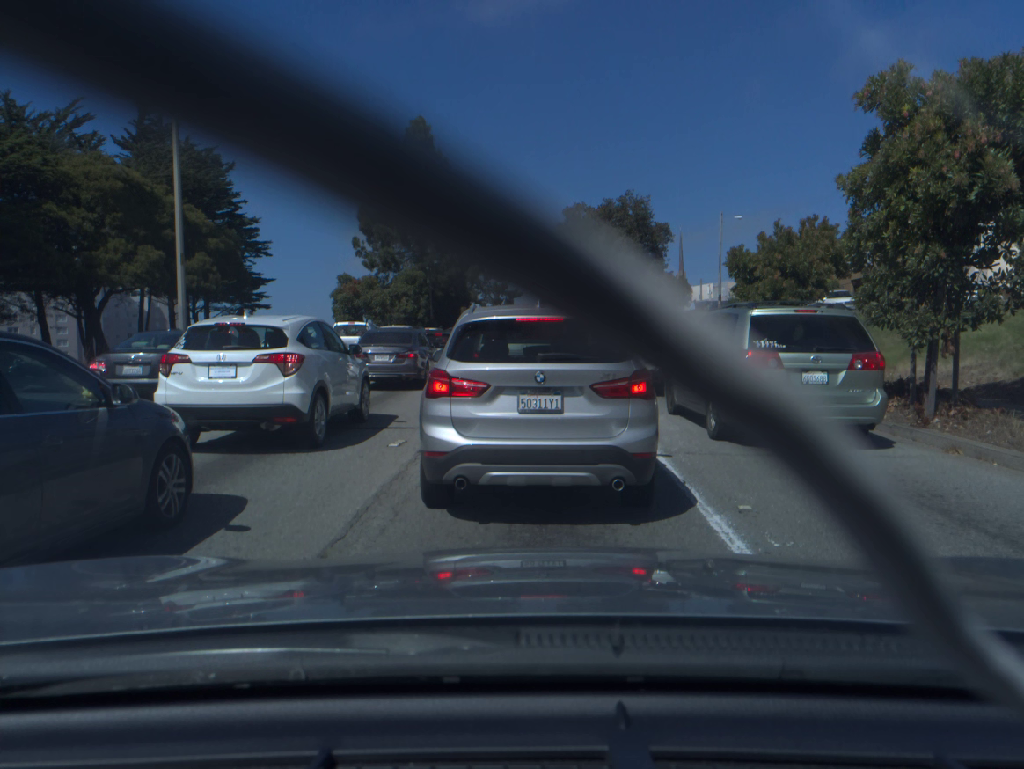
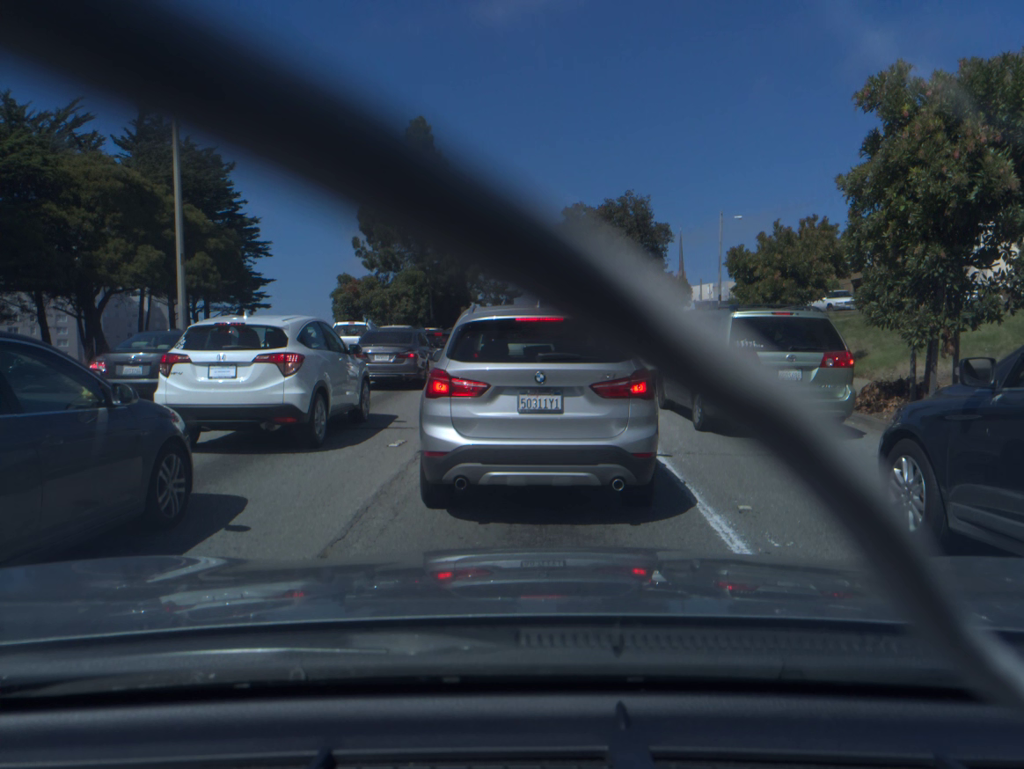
(0.0, 0.0) m; 0°
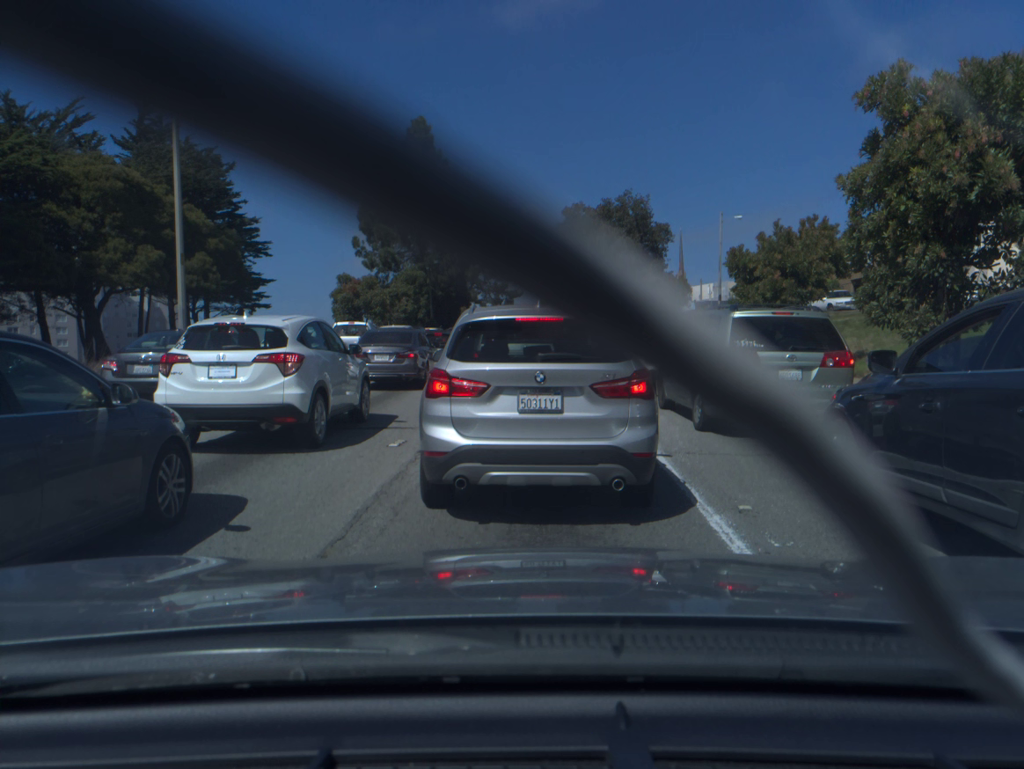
(0.0, 0.0) m; 0°
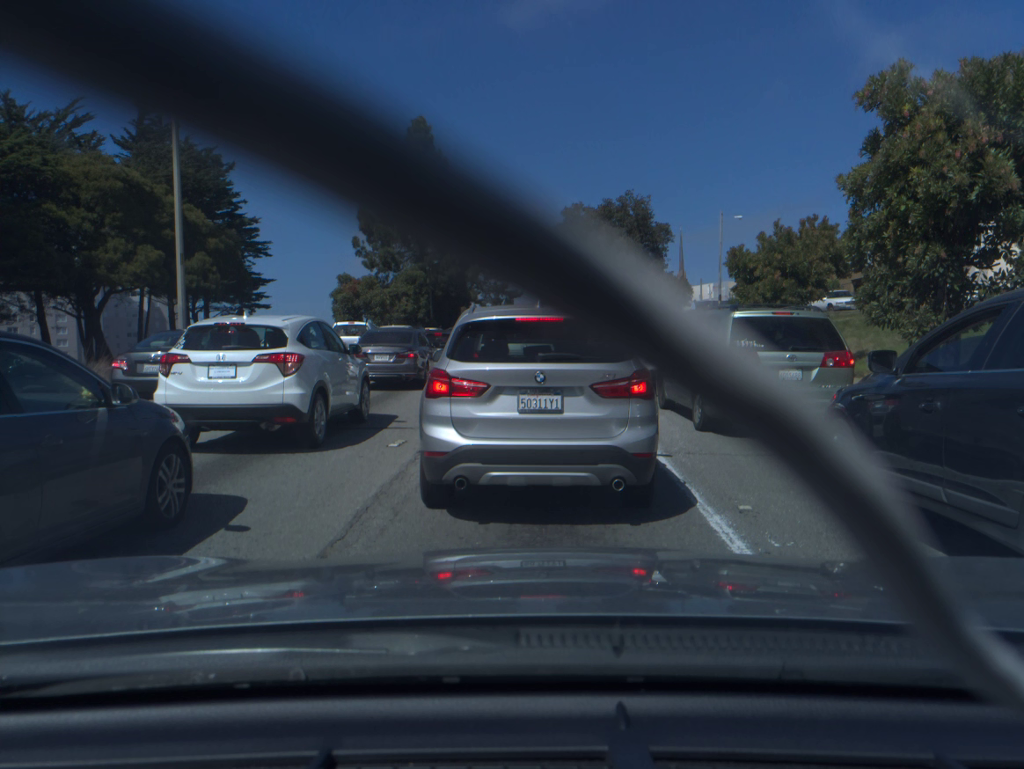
(0.0, 0.0) m; 0°
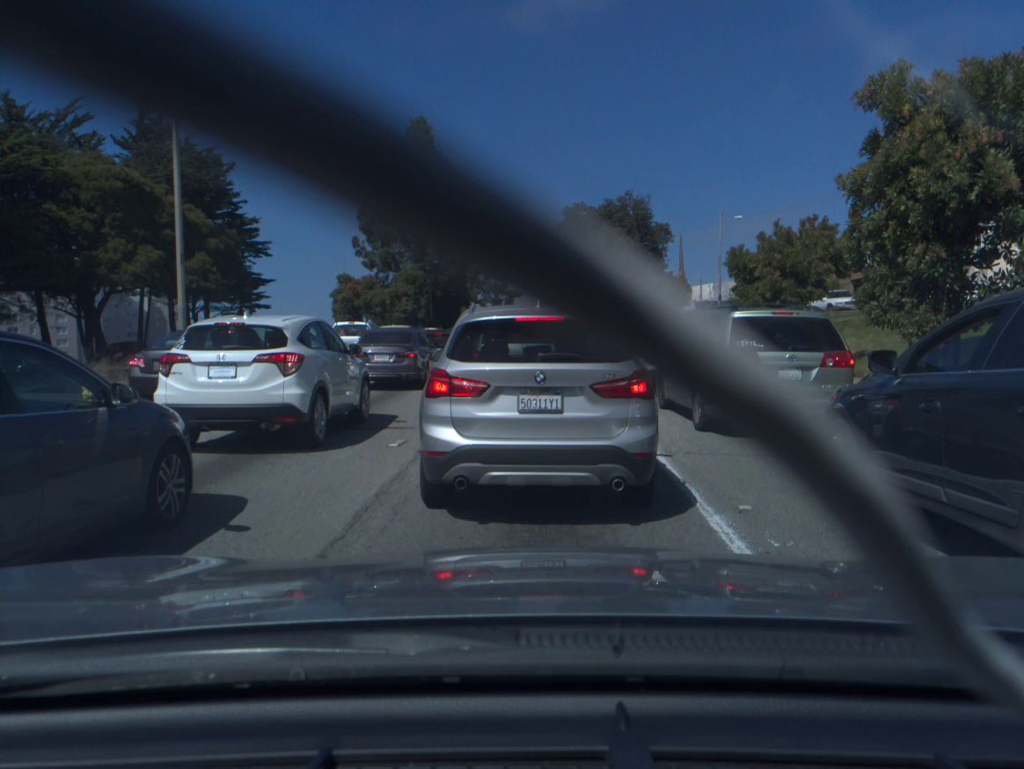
(0.0, 0.0) m; 0°
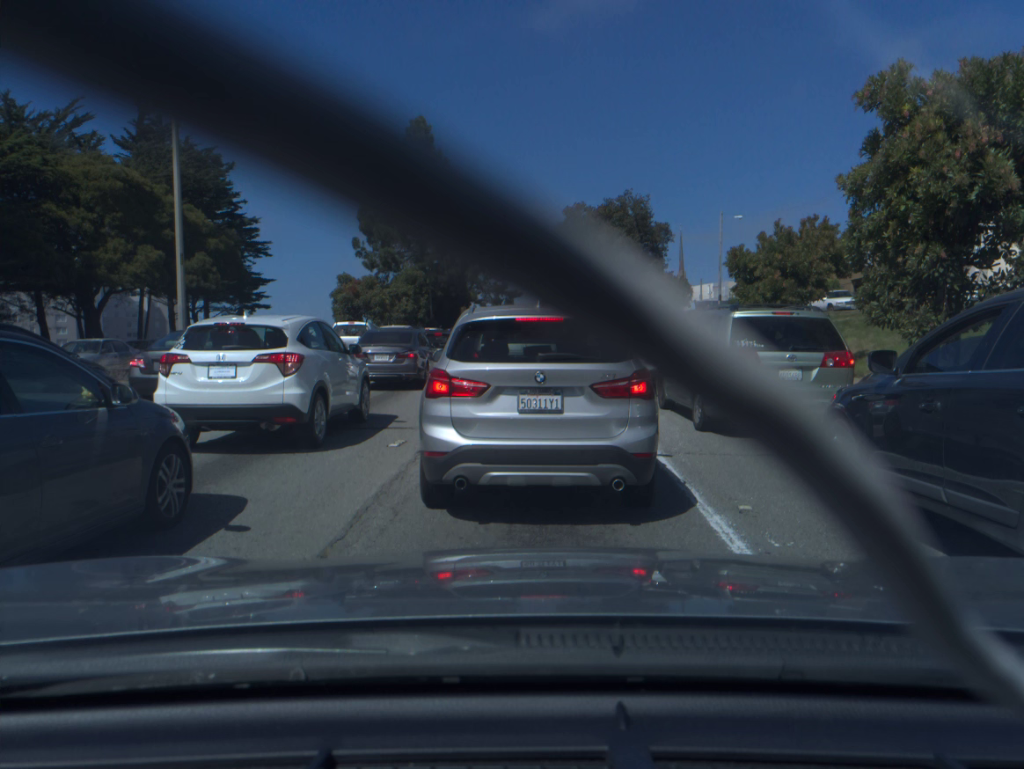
(0.0, 0.0) m; 0°
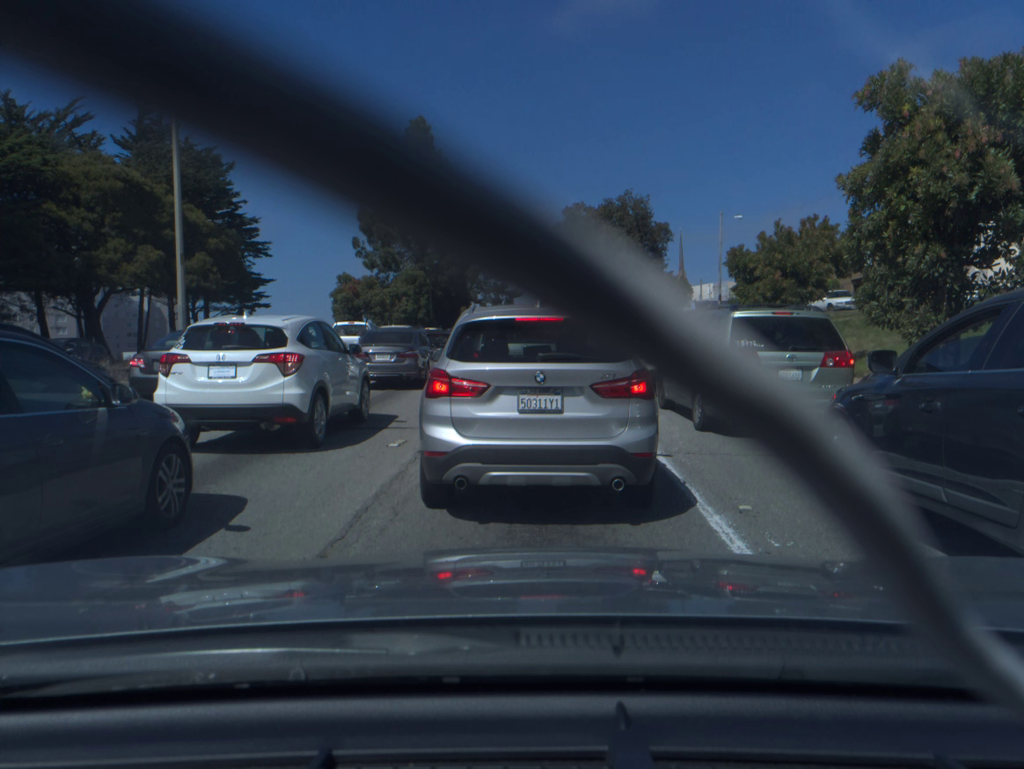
(0.0, 0.0) m; 0°
